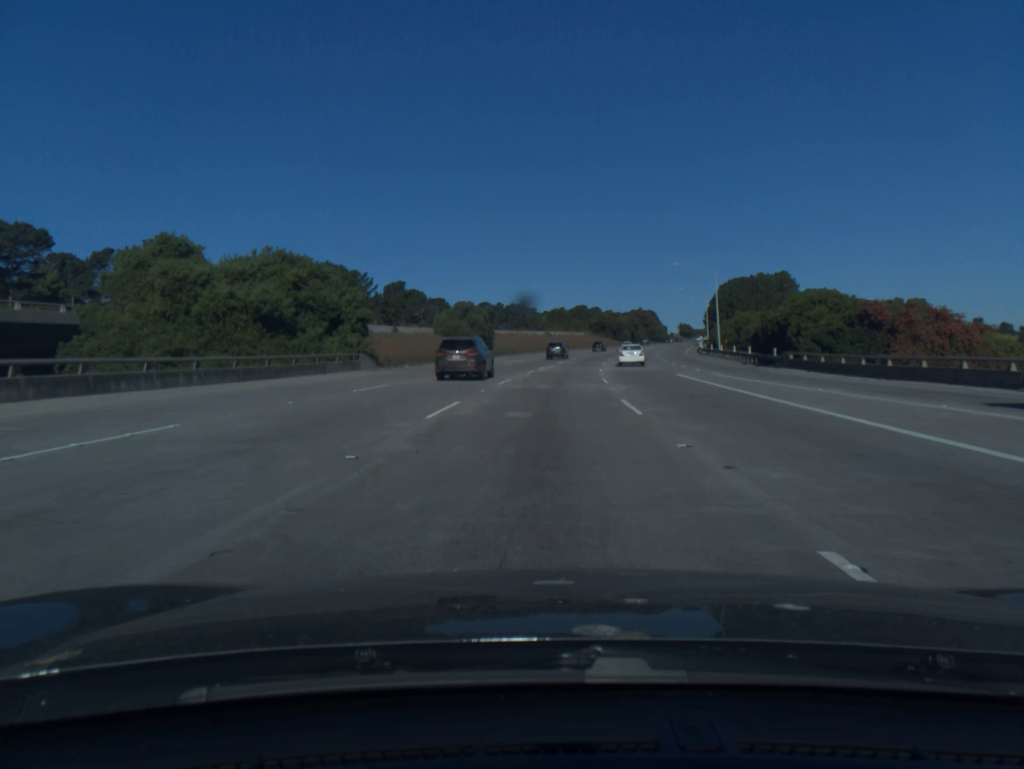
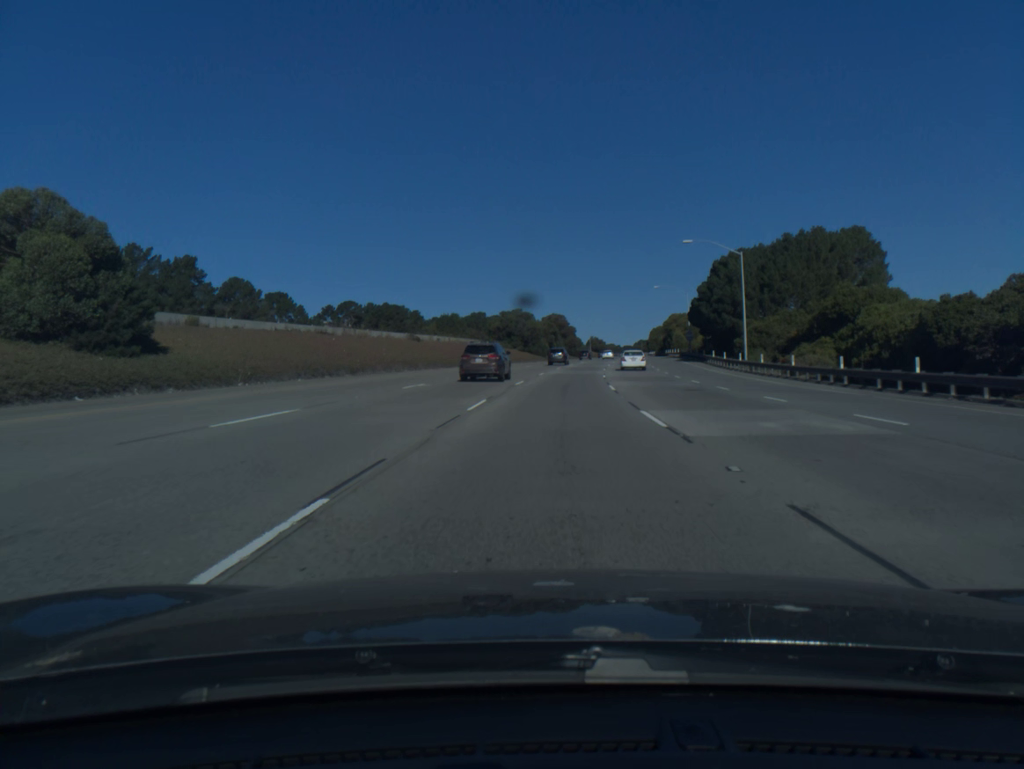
(+4.4, +74.5) m; +7°
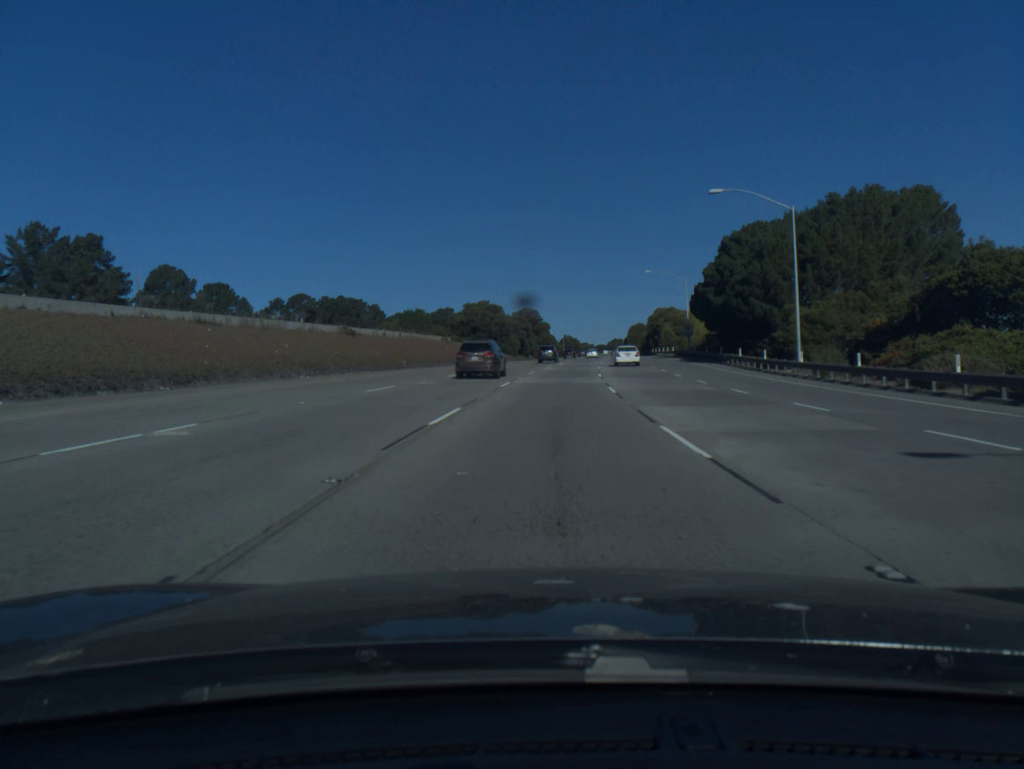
(+0.3, +18.8) m; +2°
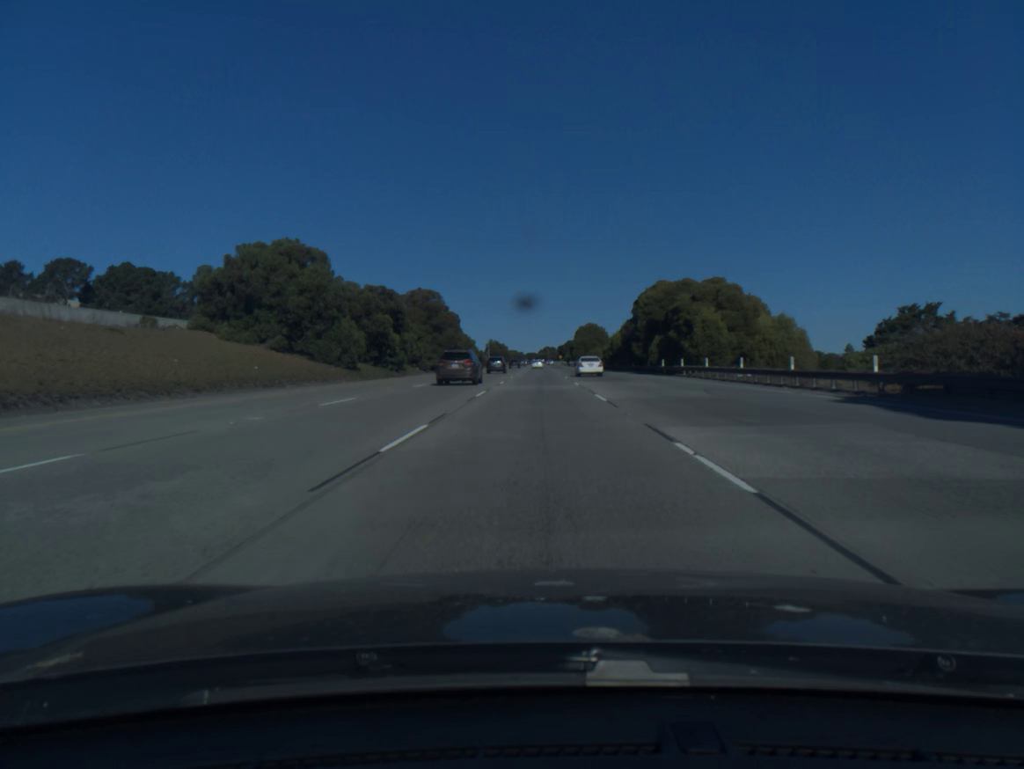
(+4.2, +75.5) m; +5°
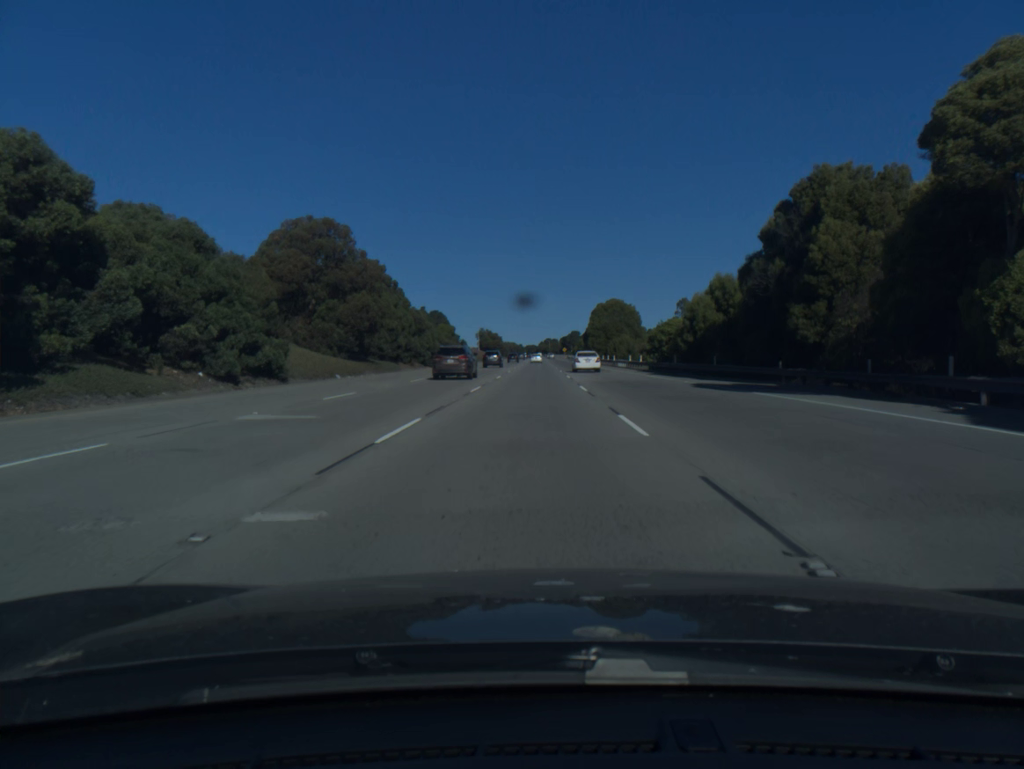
(+0.2, +57.3) m; 0°
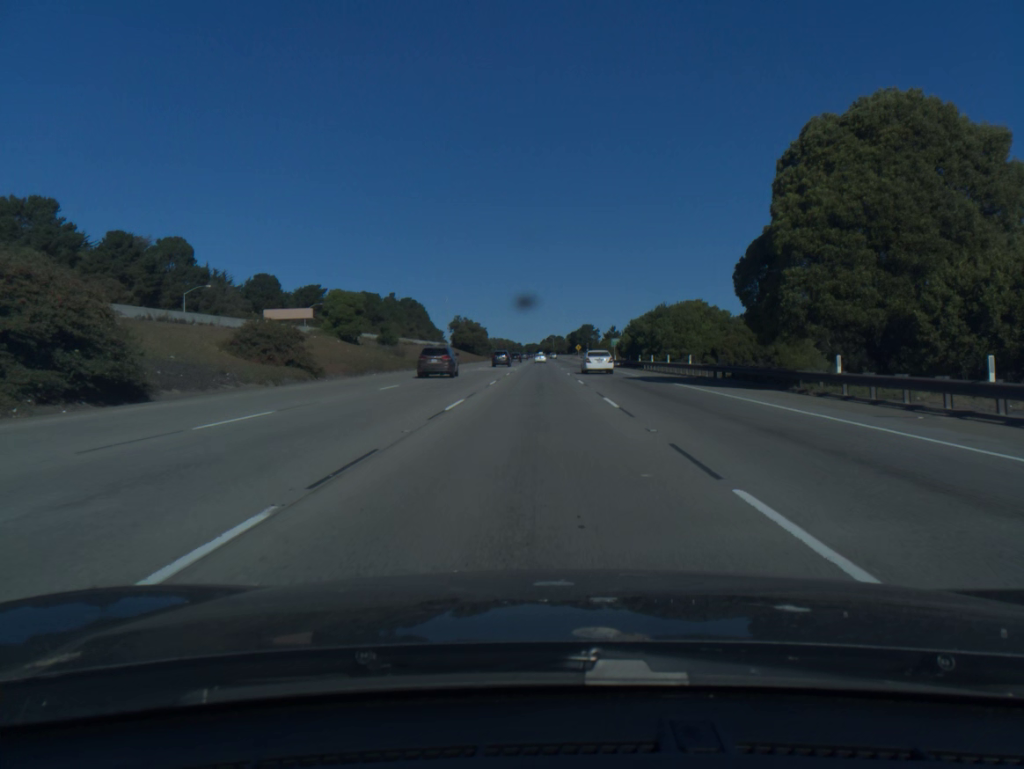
(-0.4, +96.0) m; 0°
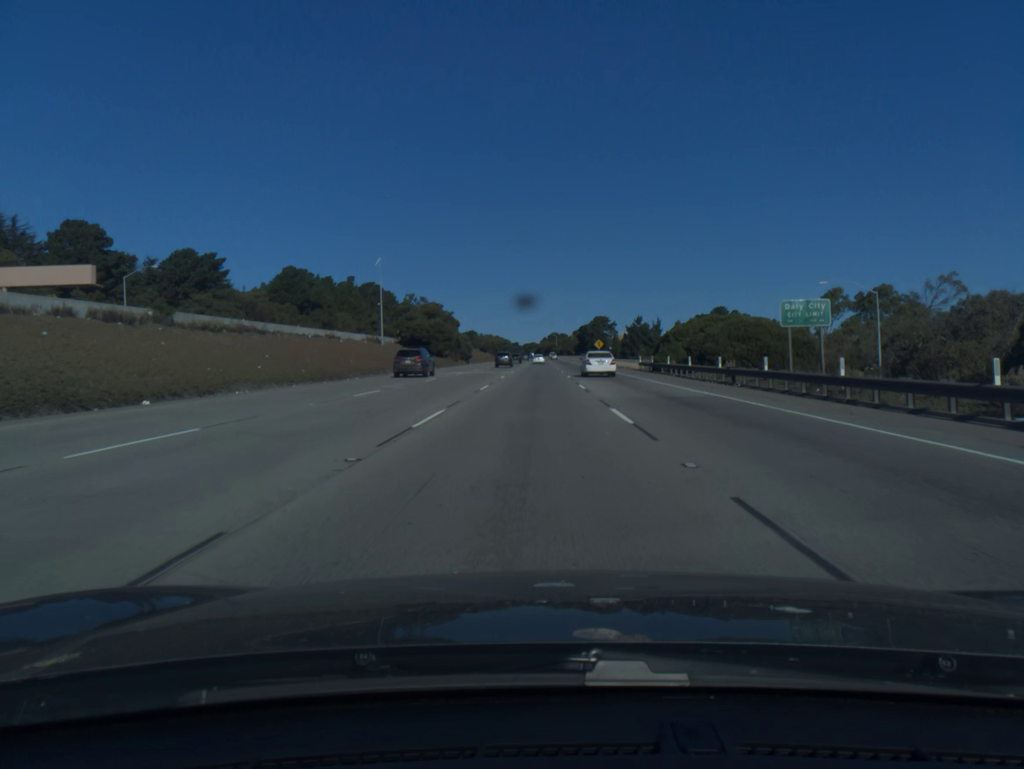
(0.0, +76.6) m; 0°
